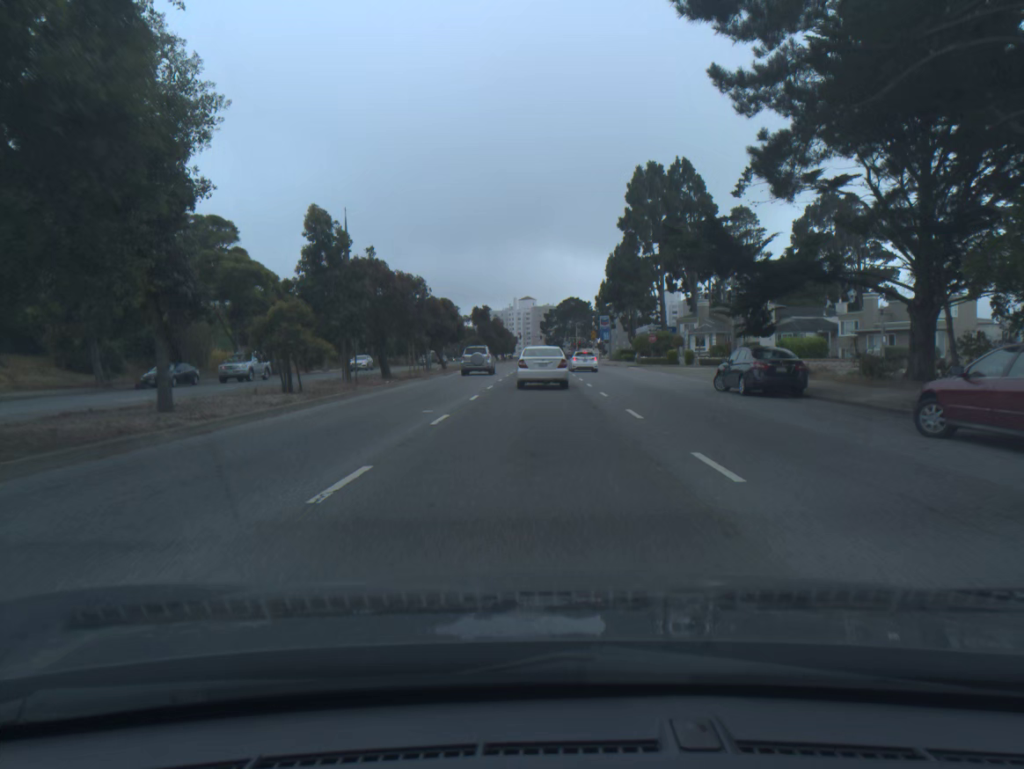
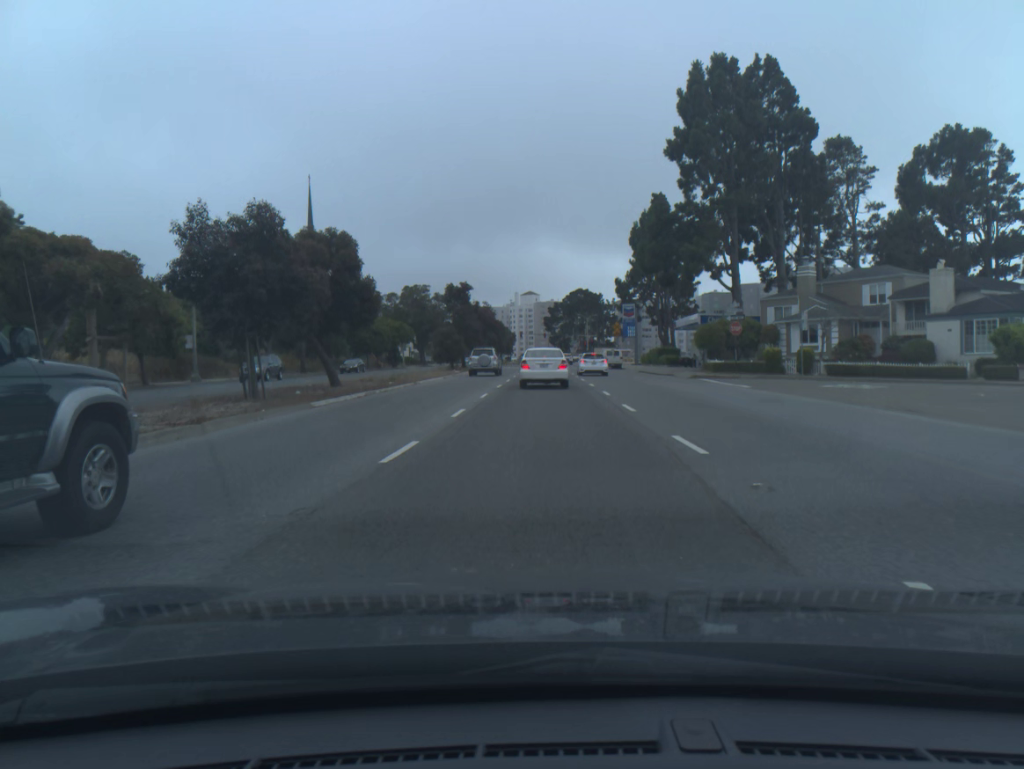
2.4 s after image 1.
(-0.1, +33.6) m; 0°
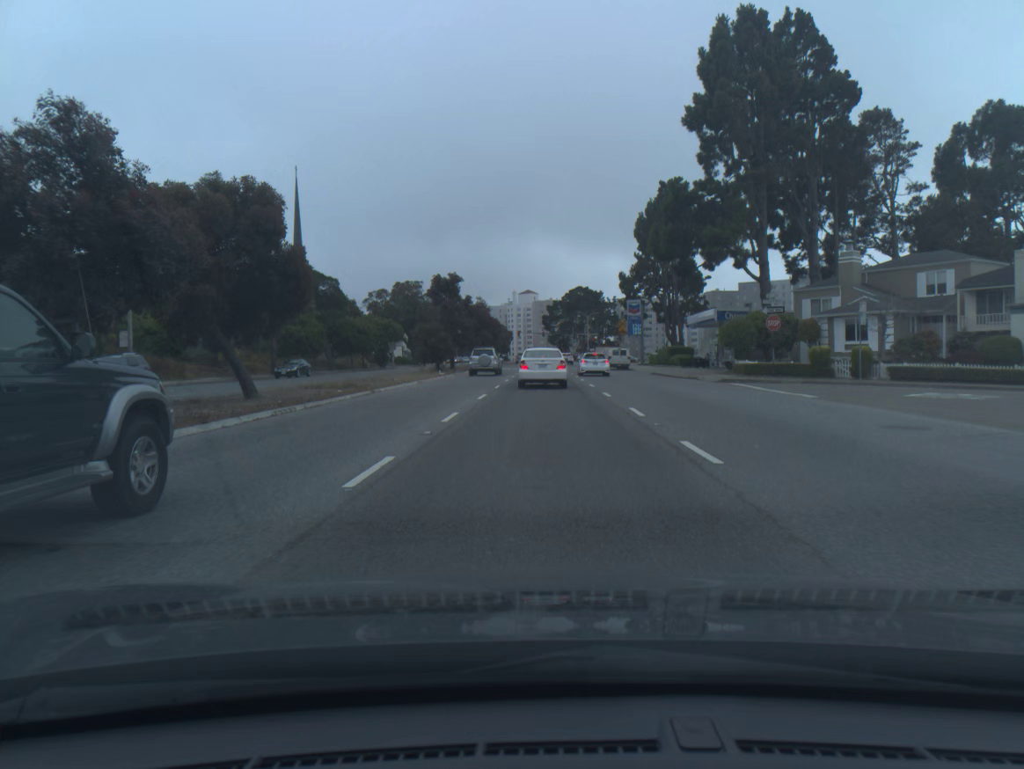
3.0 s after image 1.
(0.0, +8.3) m; 0°
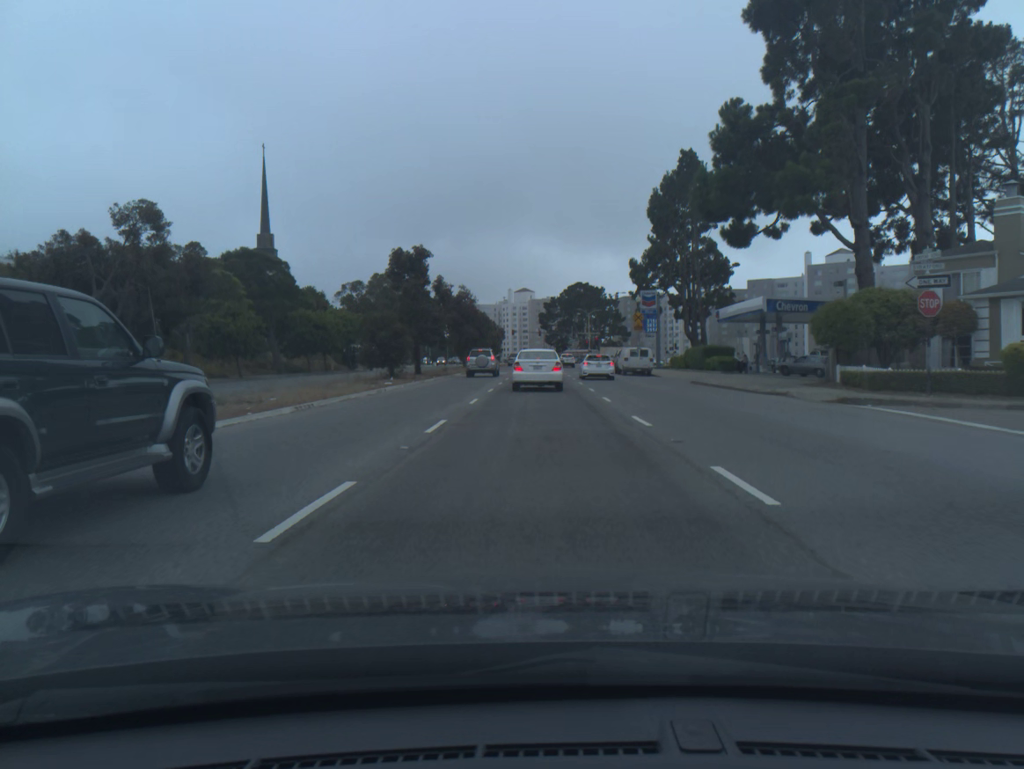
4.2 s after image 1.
(0.0, +16.4) m; 0°
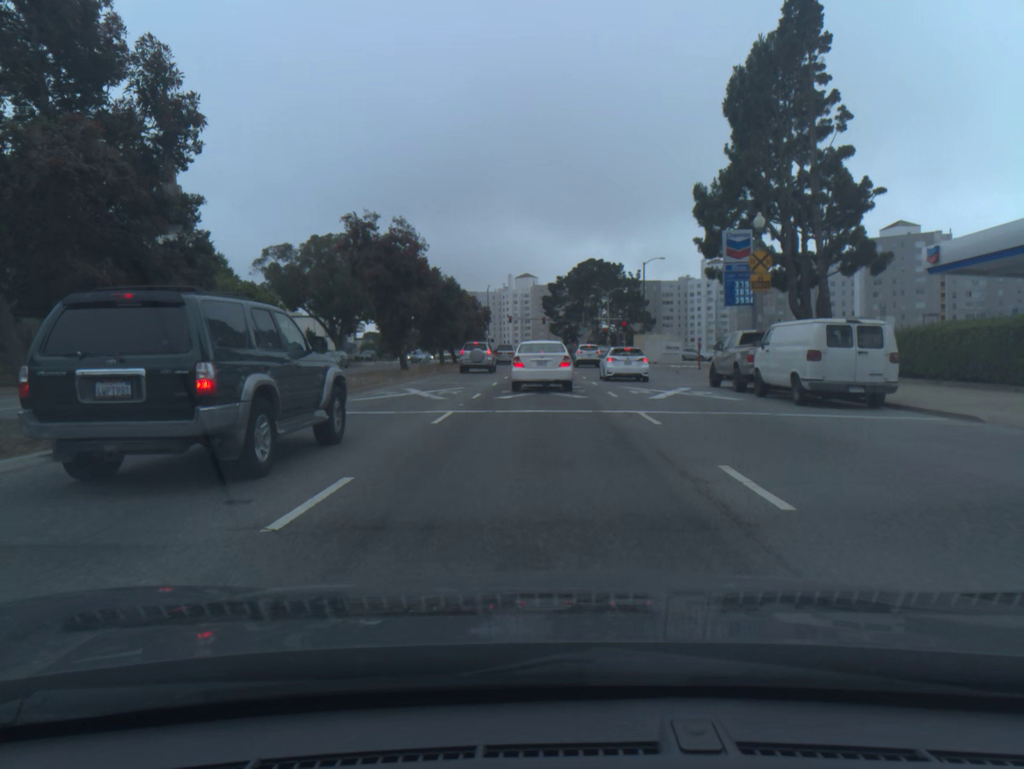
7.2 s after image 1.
(0.0, +36.7) m; -1°
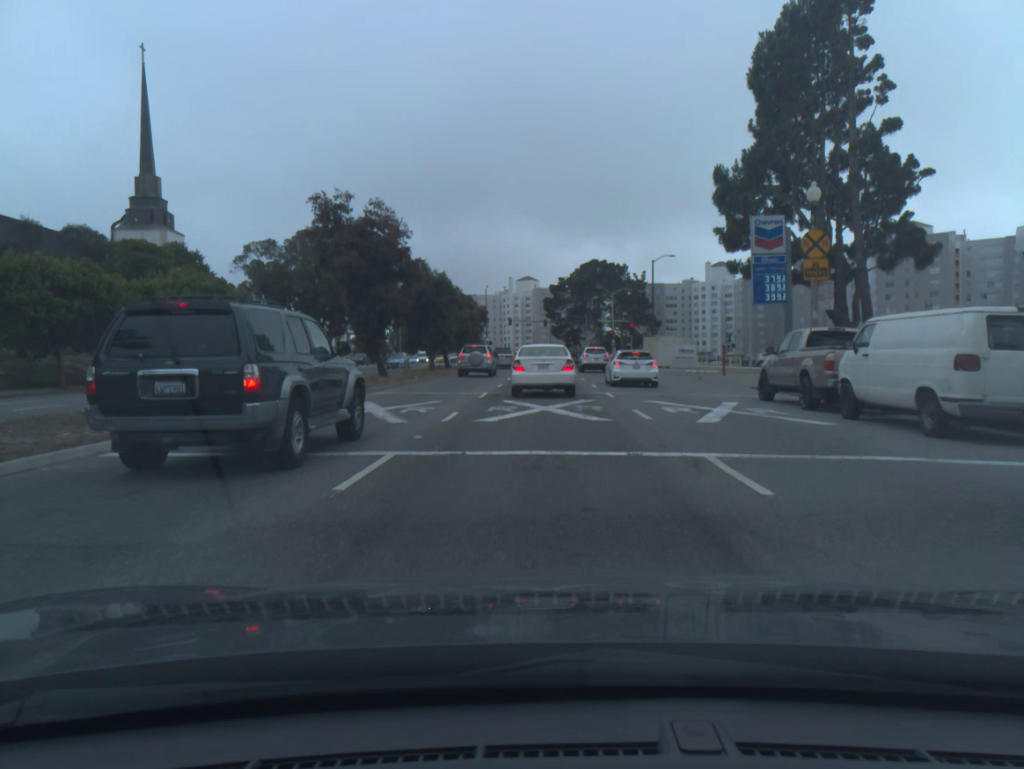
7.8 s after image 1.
(0.0, +6.3) m; 0°
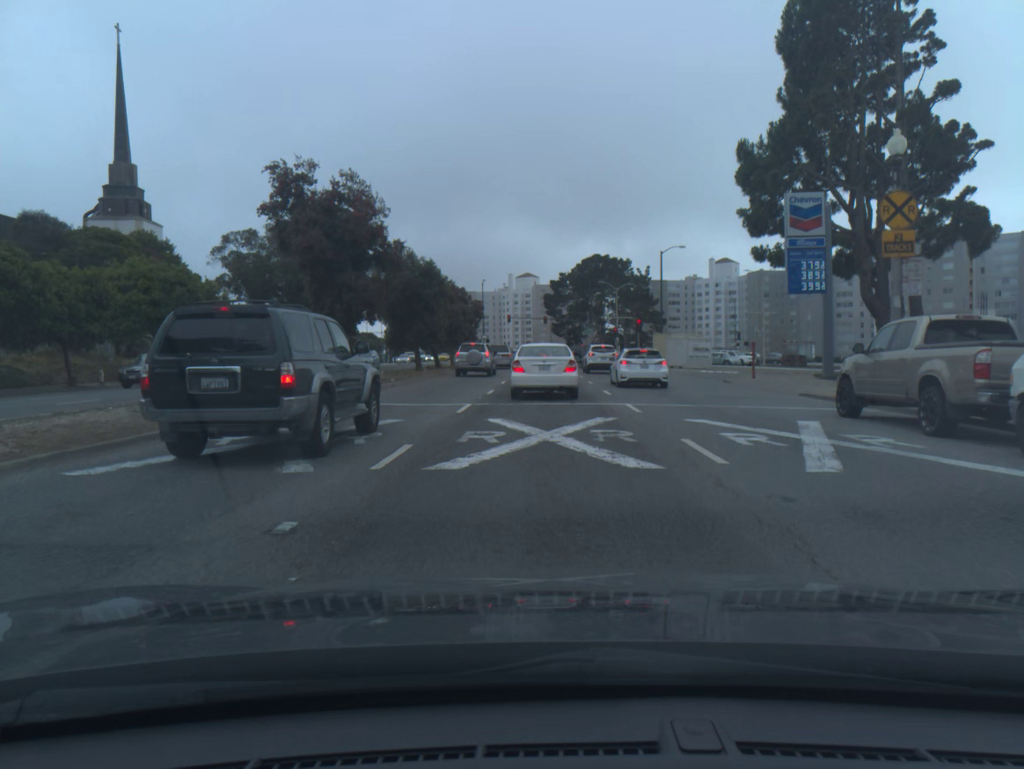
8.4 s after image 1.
(0.0, +5.8) m; 0°
